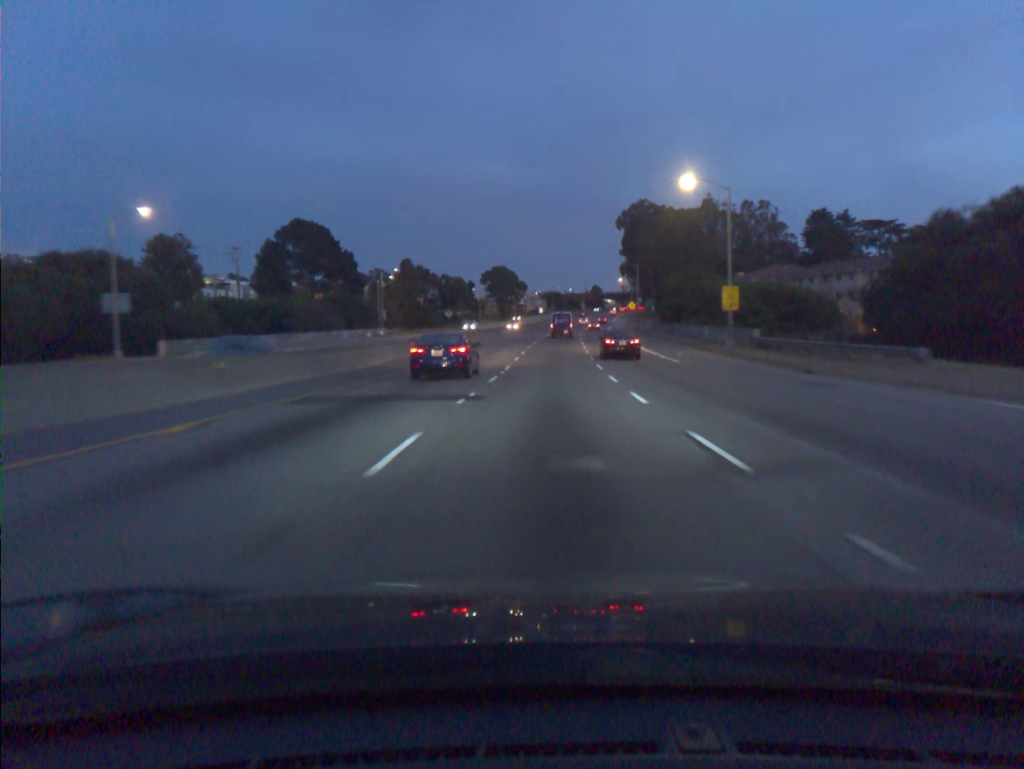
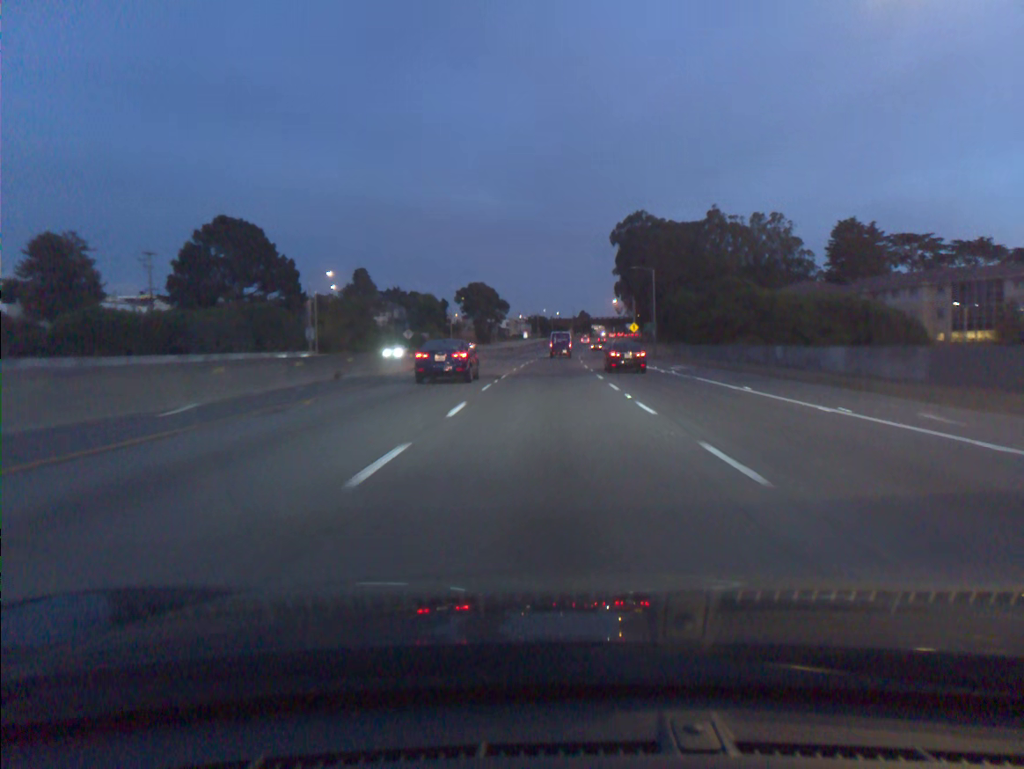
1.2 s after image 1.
(+0.3, +29.9) m; +1°
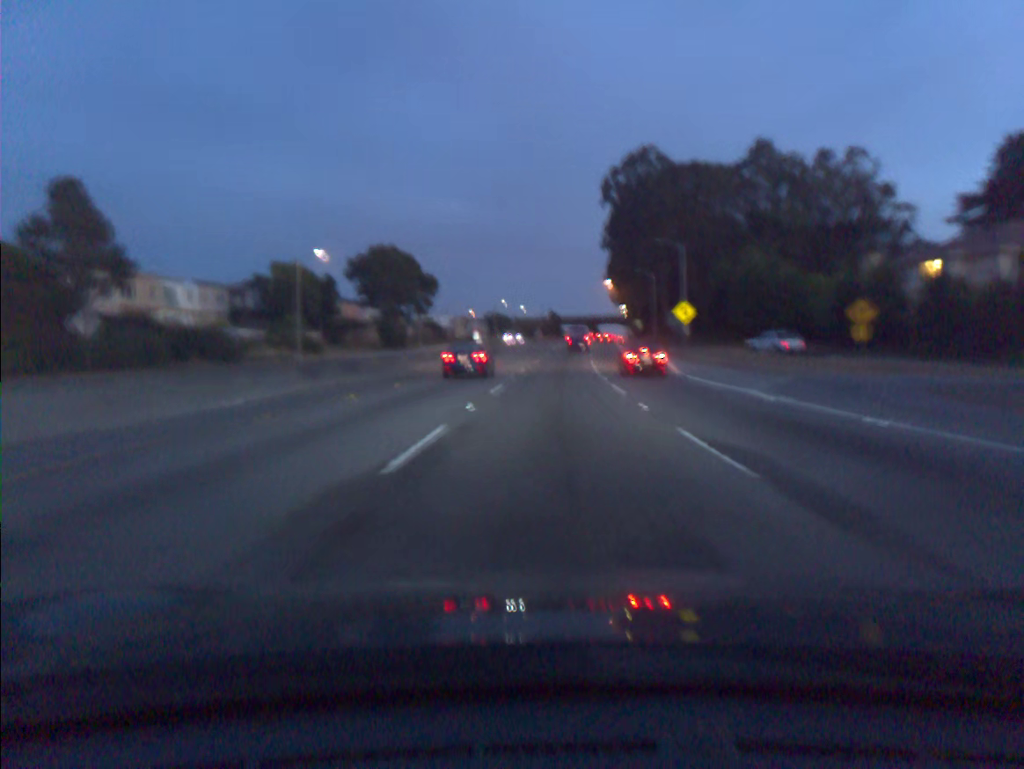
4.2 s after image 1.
(+1.6, +75.3) m; +3°
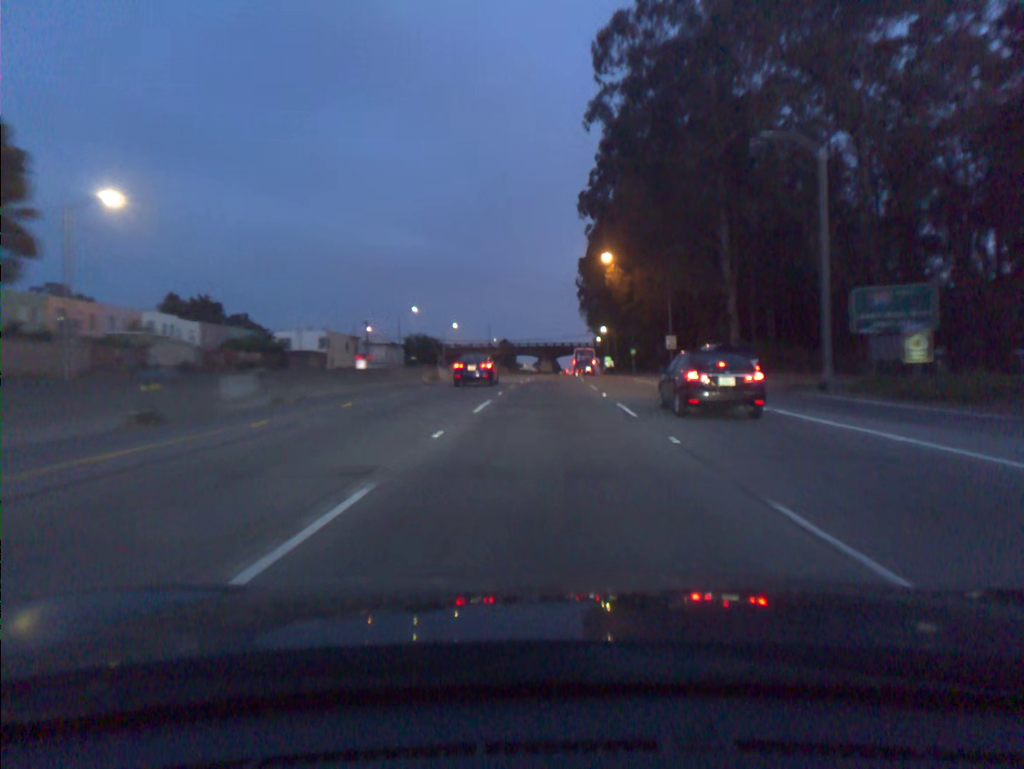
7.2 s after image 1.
(+2.6, +77.6) m; +3°
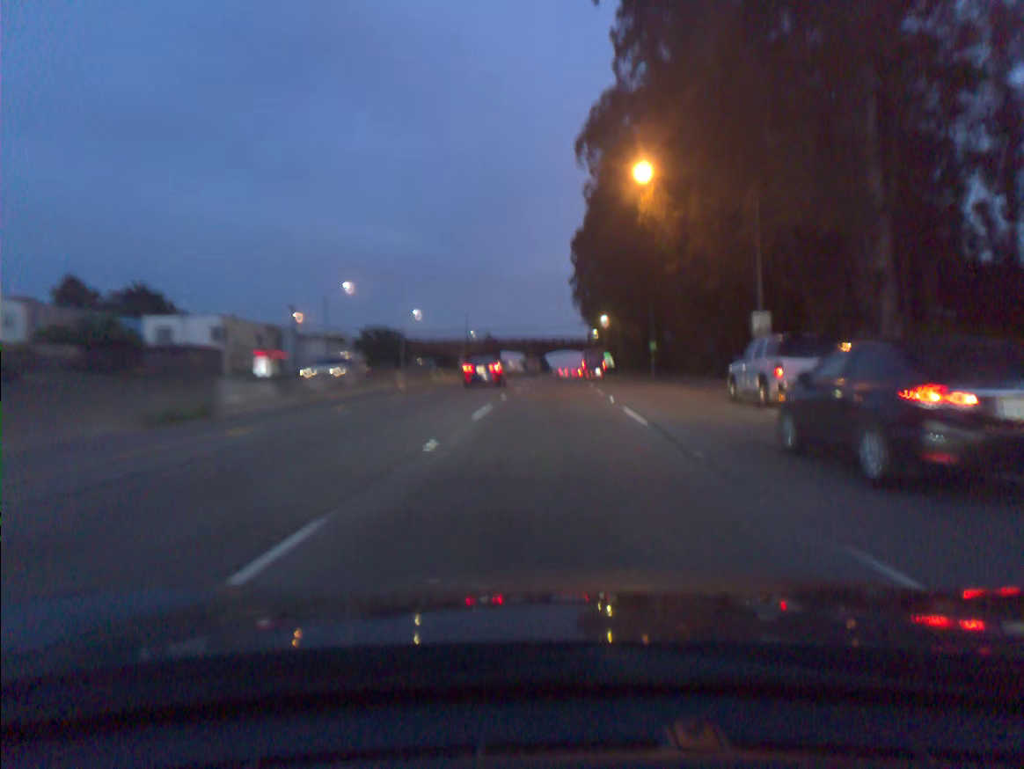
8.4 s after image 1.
(+0.2, +31.2) m; +1°
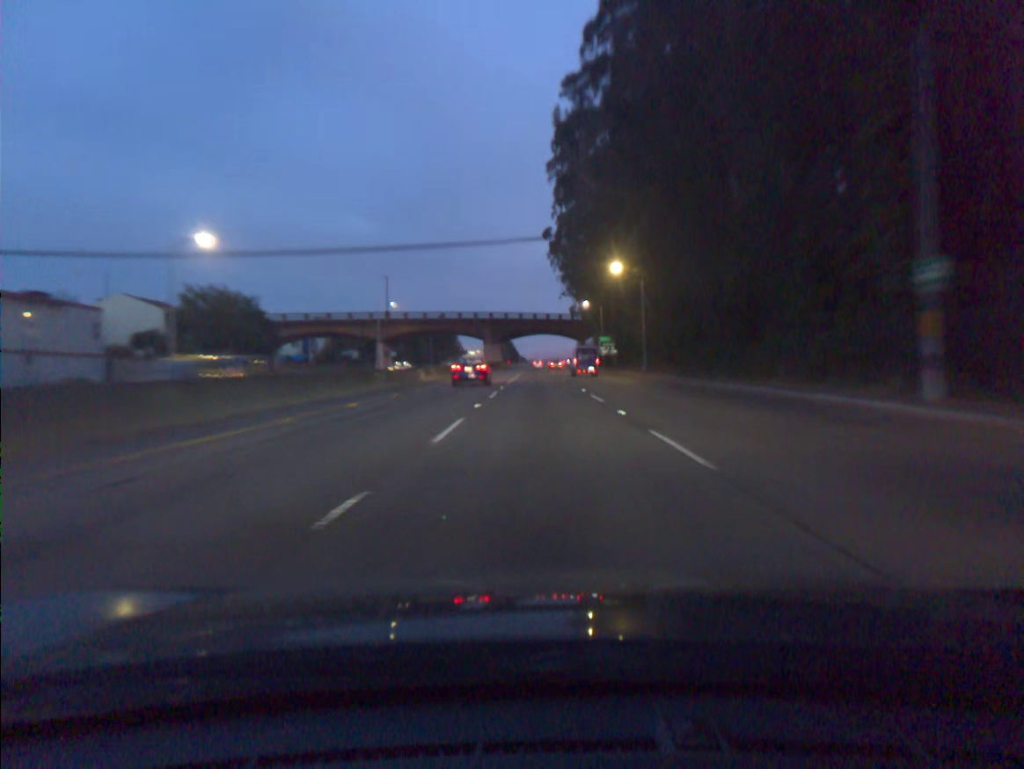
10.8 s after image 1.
(+1.3, +63.5) m; +2°
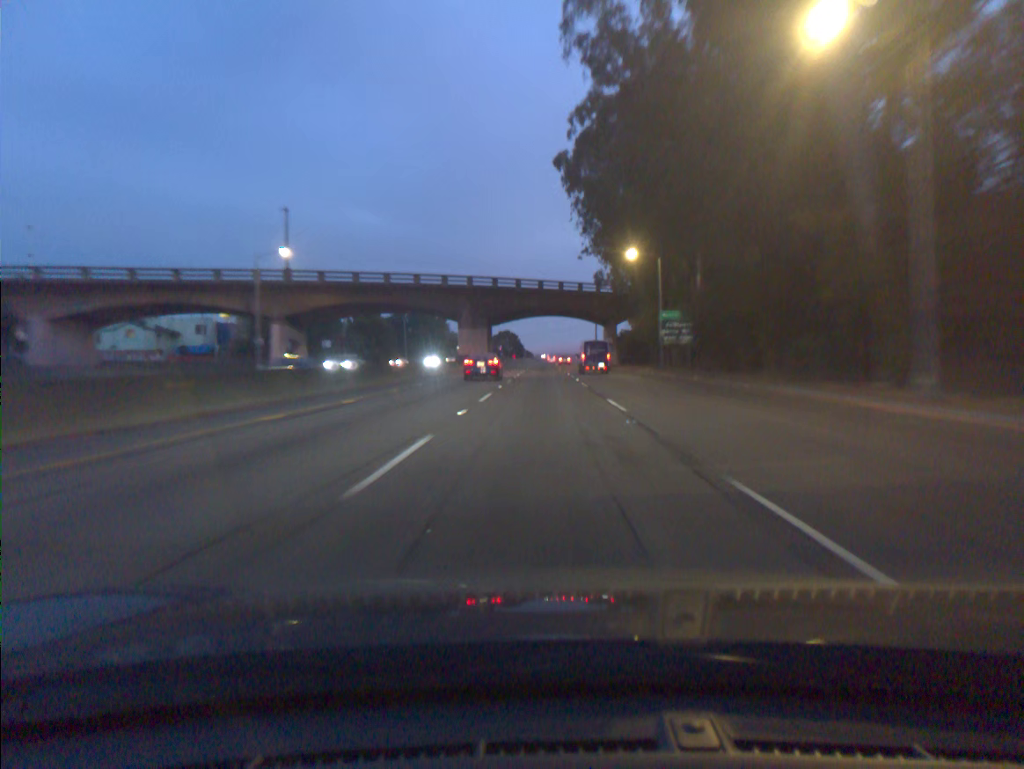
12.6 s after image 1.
(-0.3, +49.4) m; -1°
